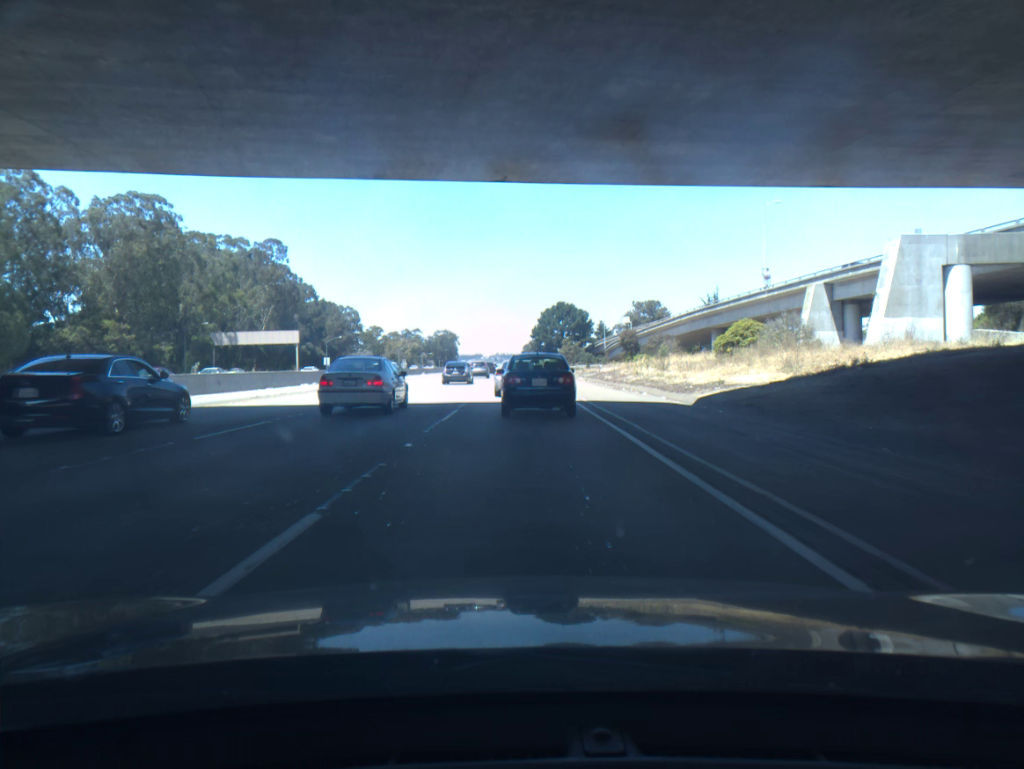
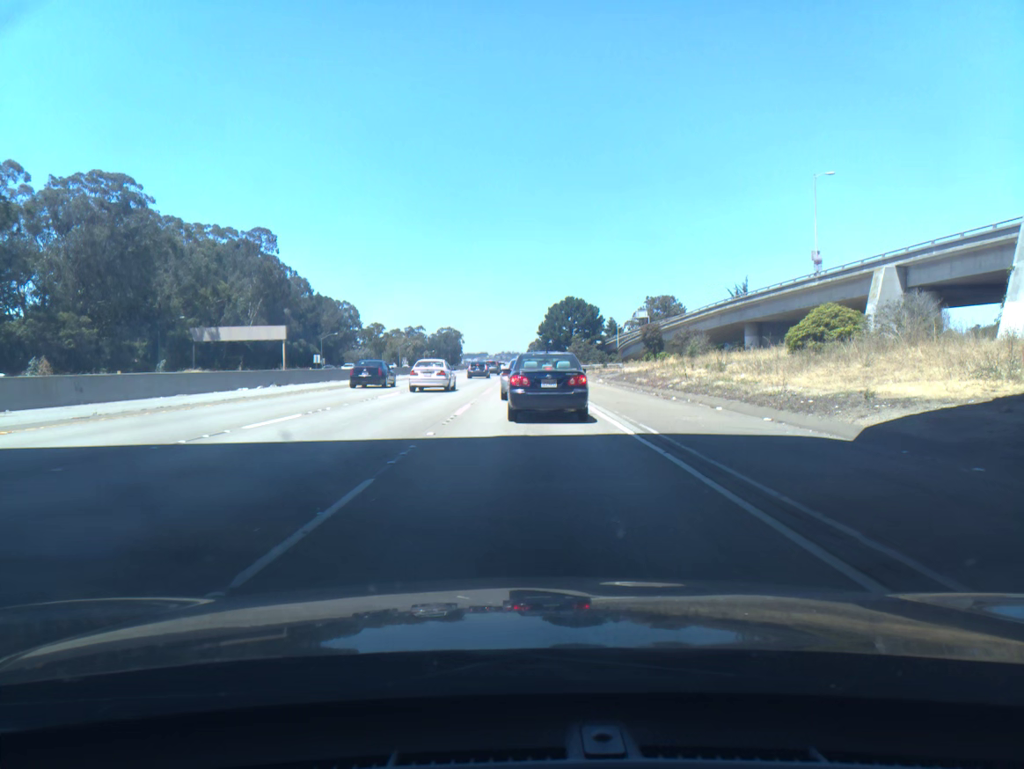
(-0.1, +12.6) m; 0°
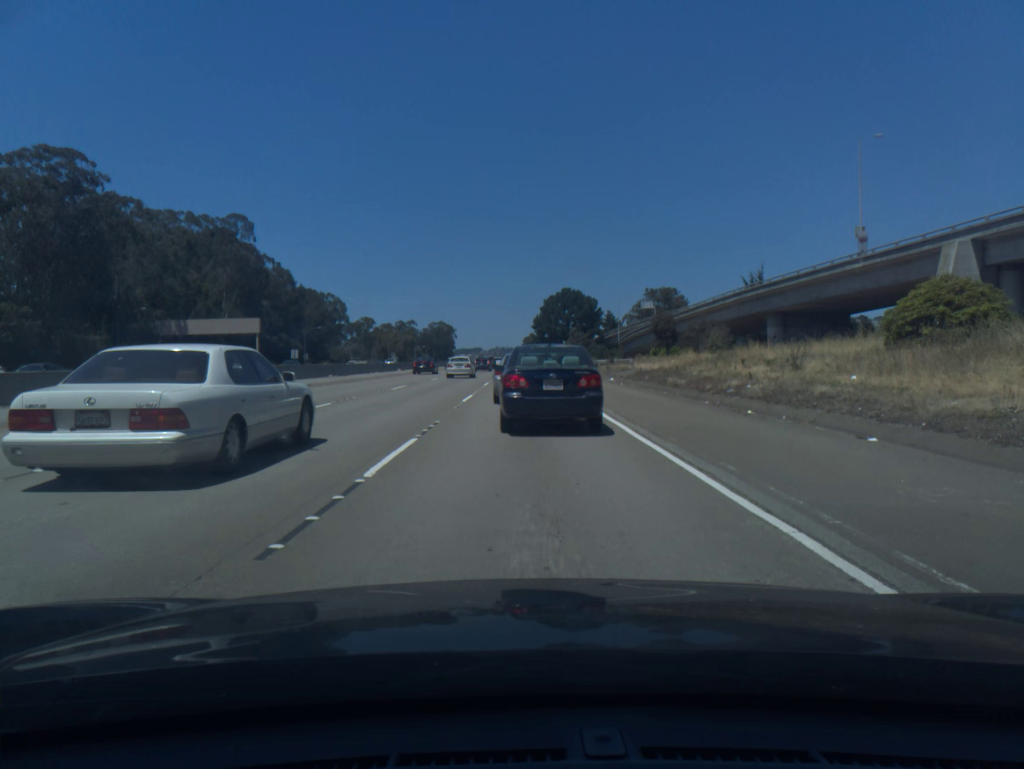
(+0.1, +10.8) m; +1°
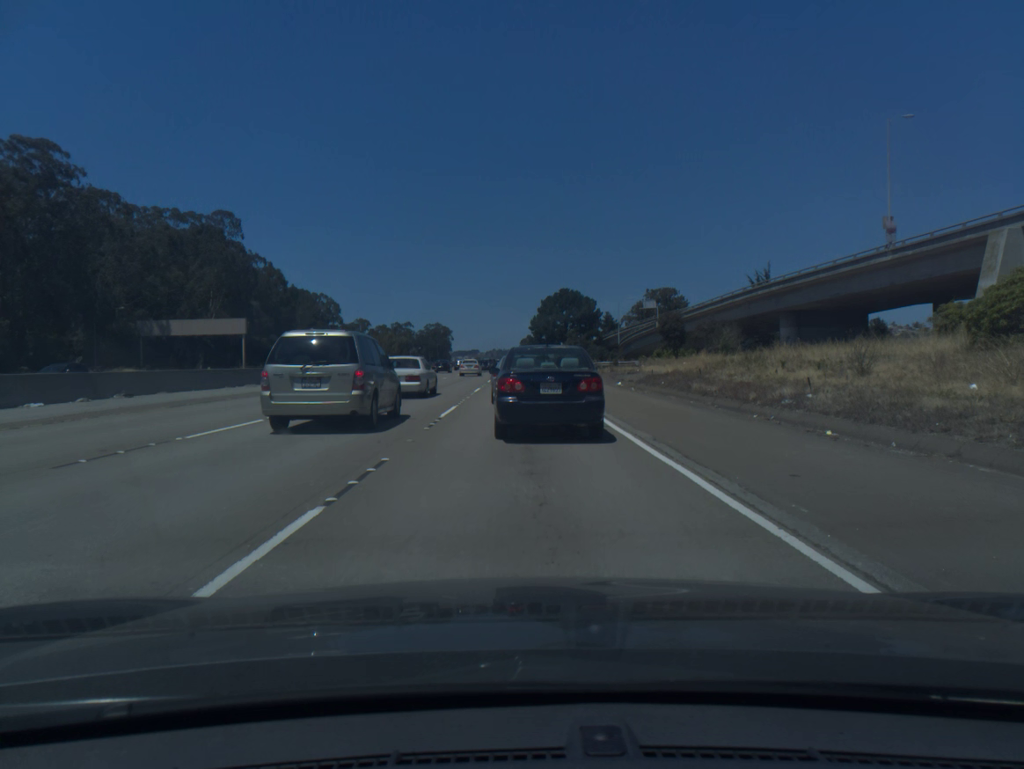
(+0.1, +5.3) m; +1°
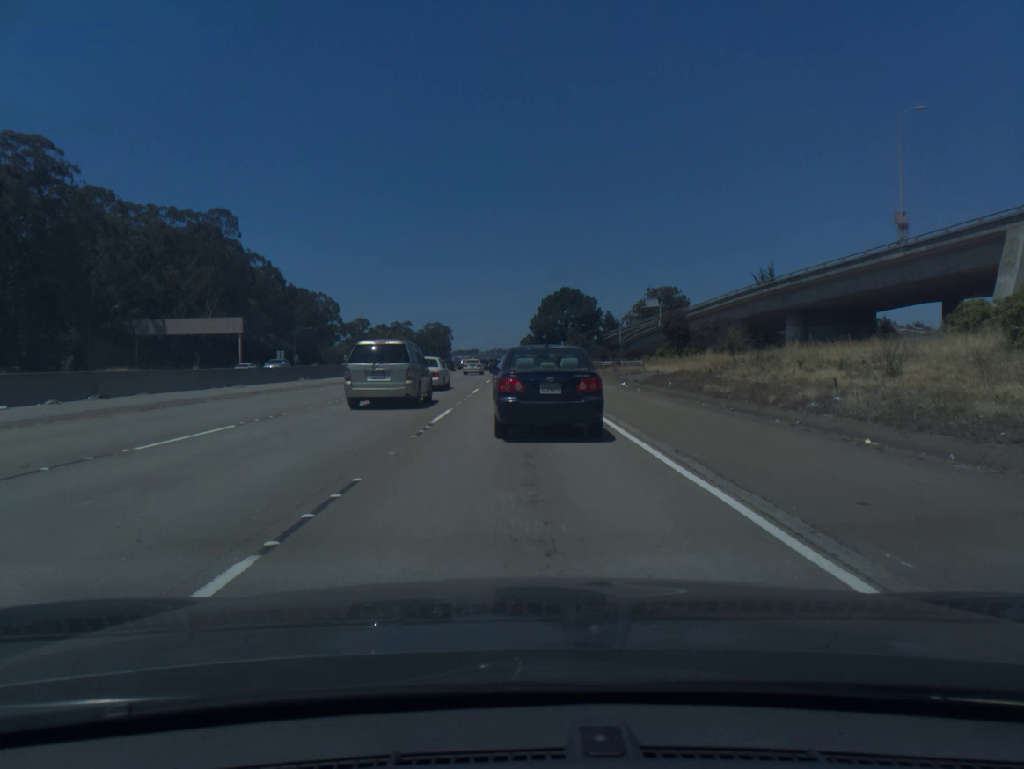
(0.0, +1.6) m; 0°
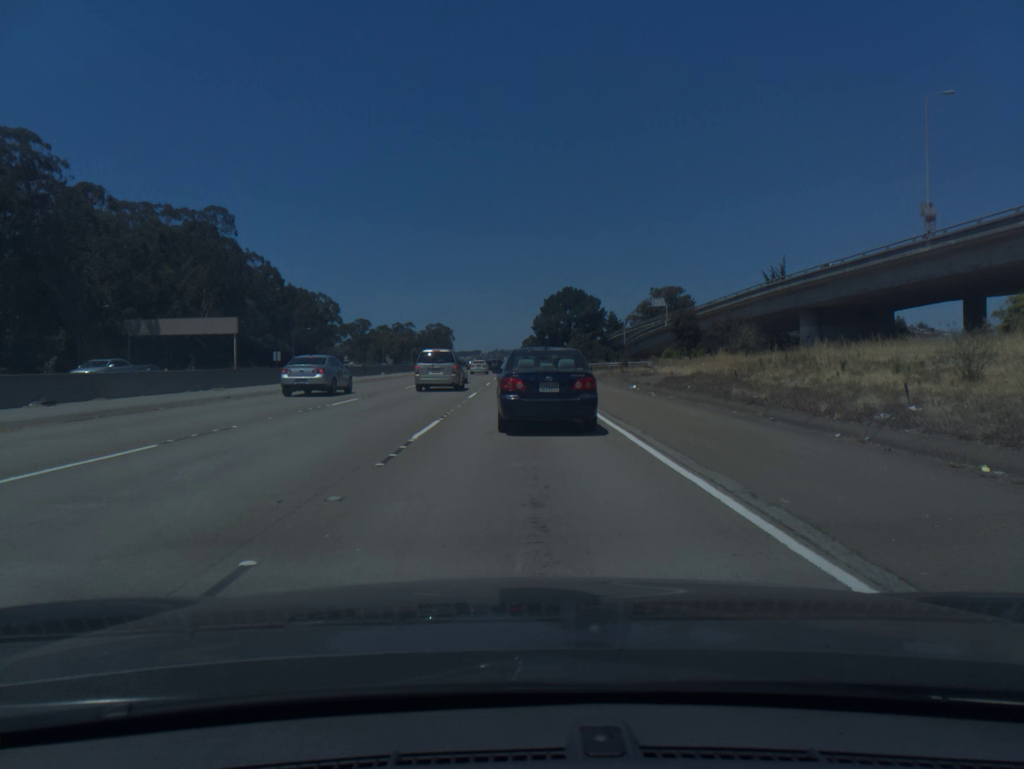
(0.0, +3.3) m; -1°
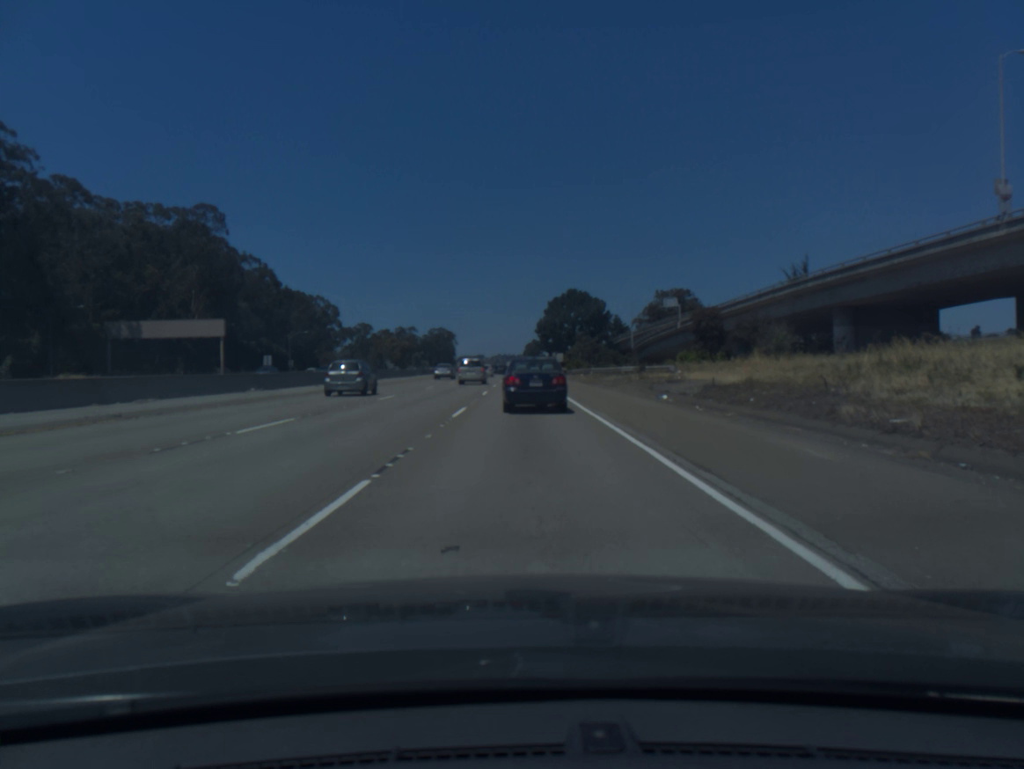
(-0.1, +8.1) m; 0°
